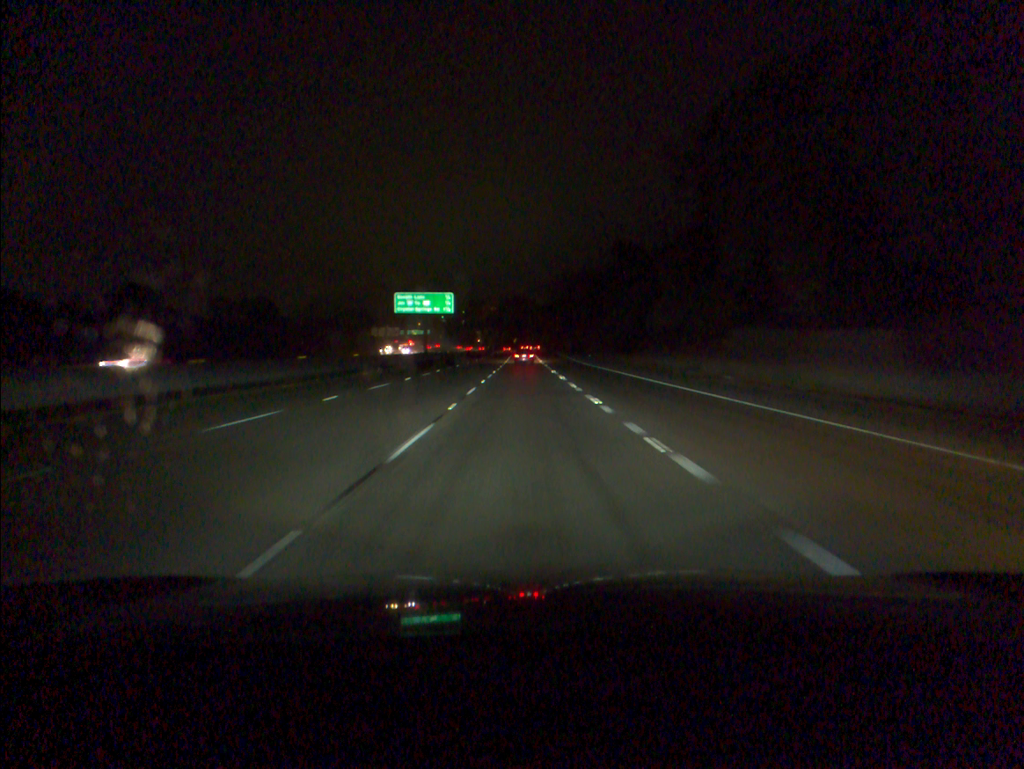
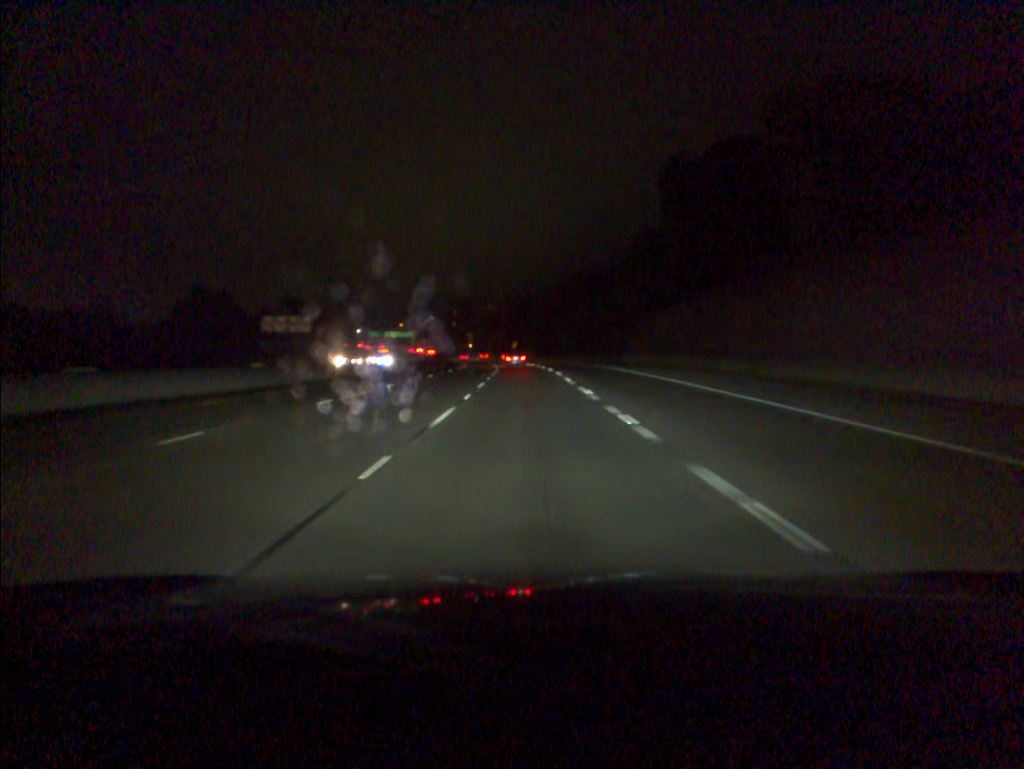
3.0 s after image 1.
(-0.1, +95.4) m; 0°
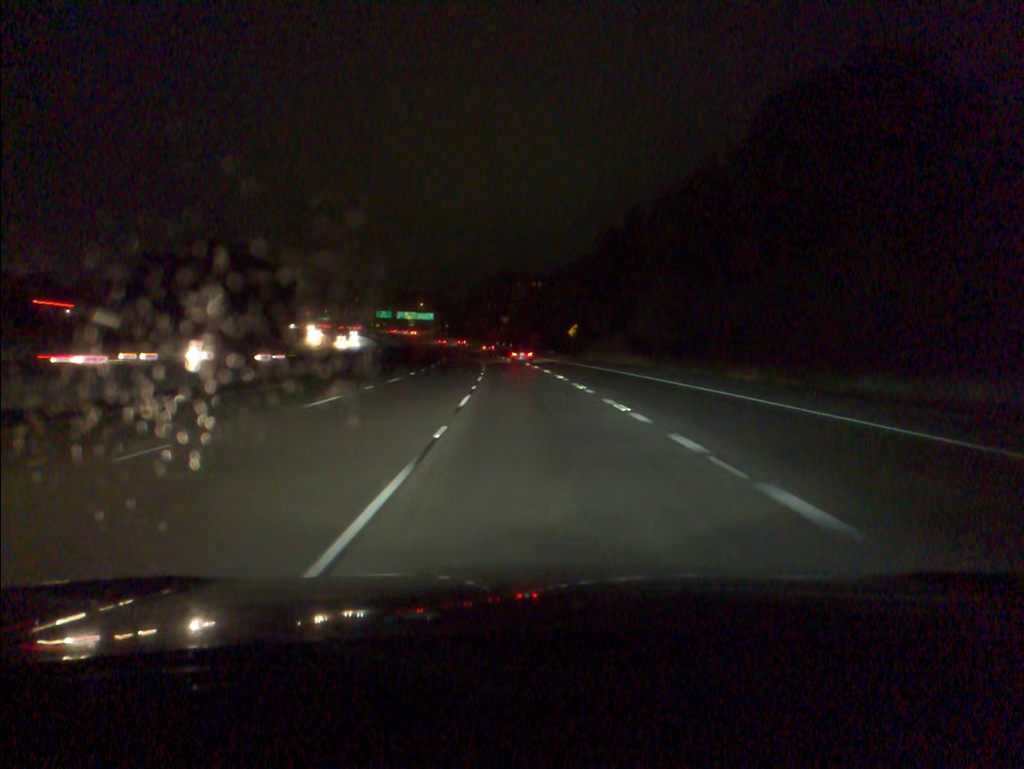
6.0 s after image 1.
(-2.1, +95.5) m; -3°
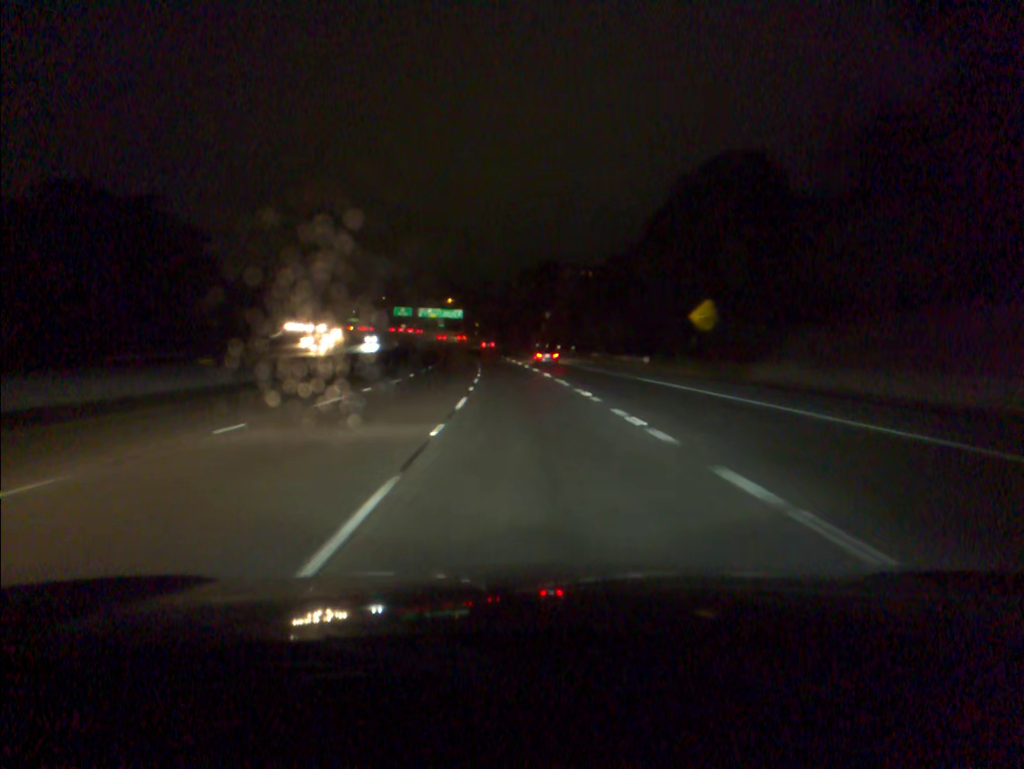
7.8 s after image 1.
(-1.5, +57.1) m; -3°
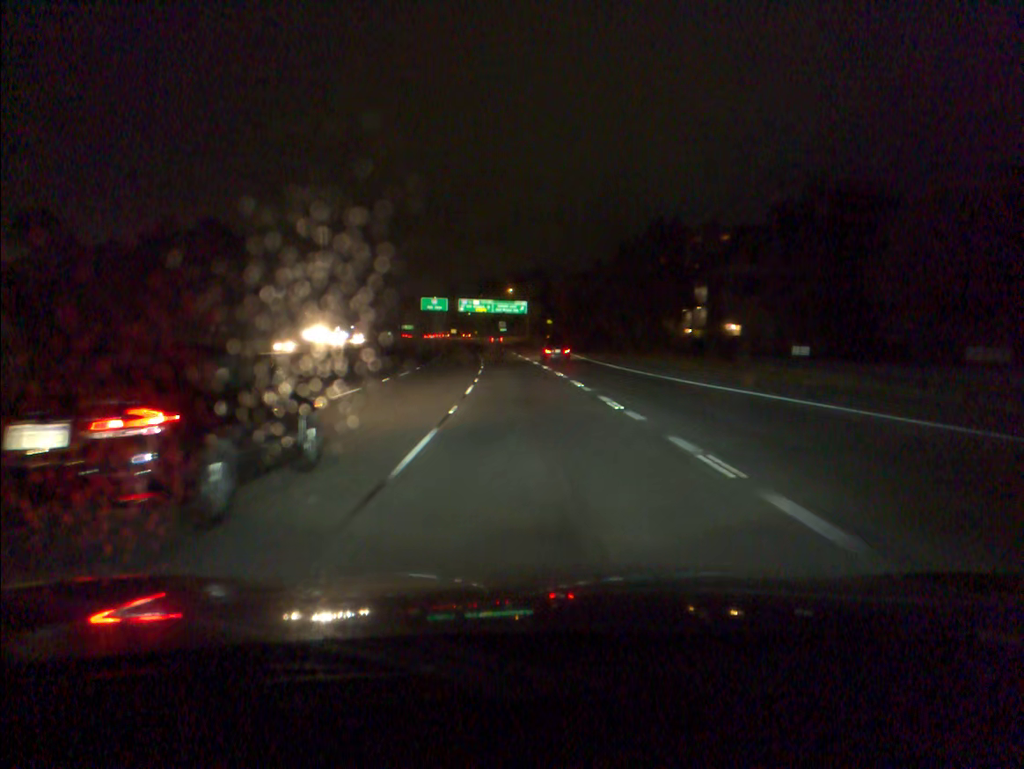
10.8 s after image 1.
(-4.7, +95.4) m; -6°
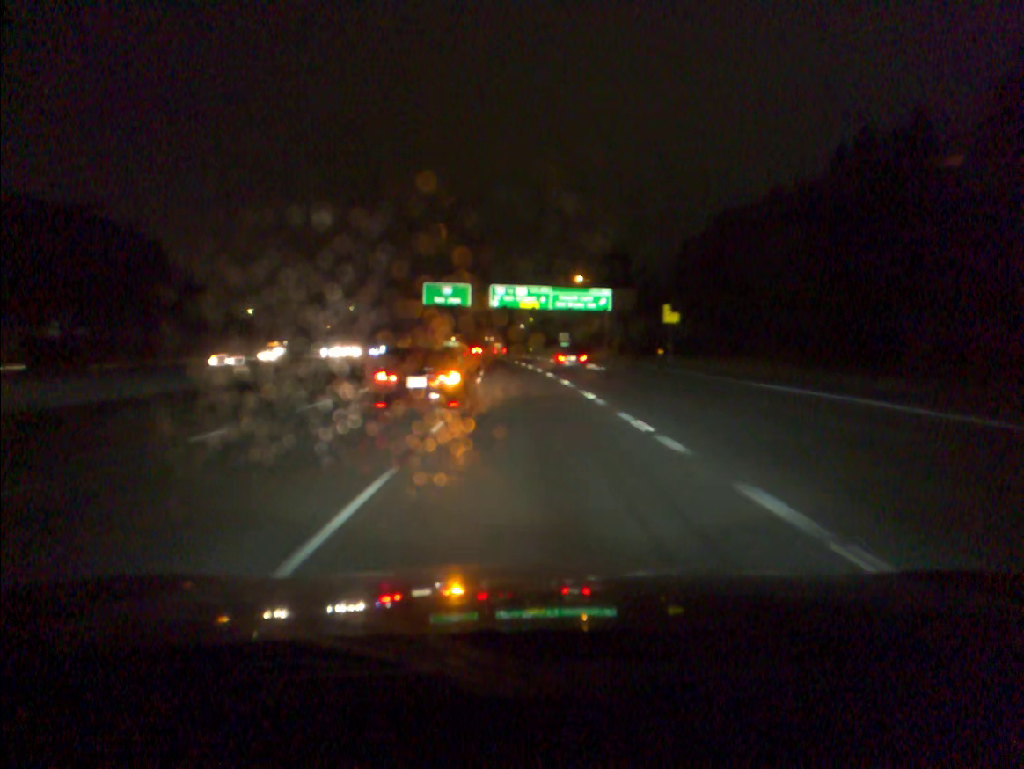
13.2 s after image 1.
(-2.8, +75.6) m; -4°
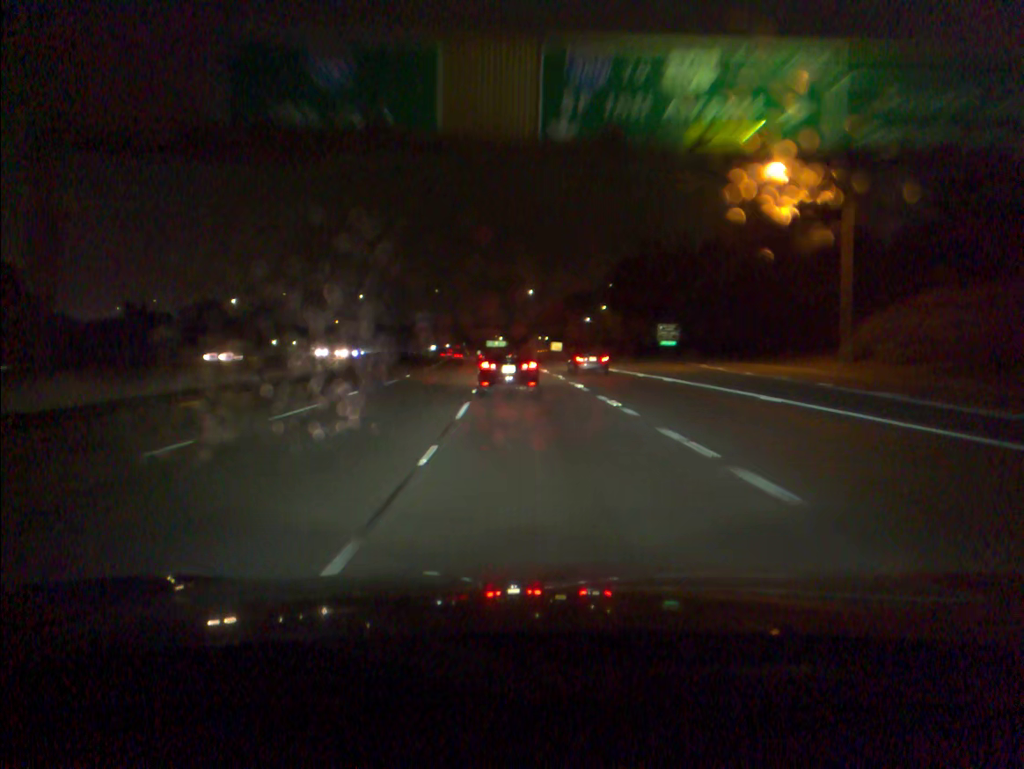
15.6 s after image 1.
(-2.9, +74.9) m; -4°
